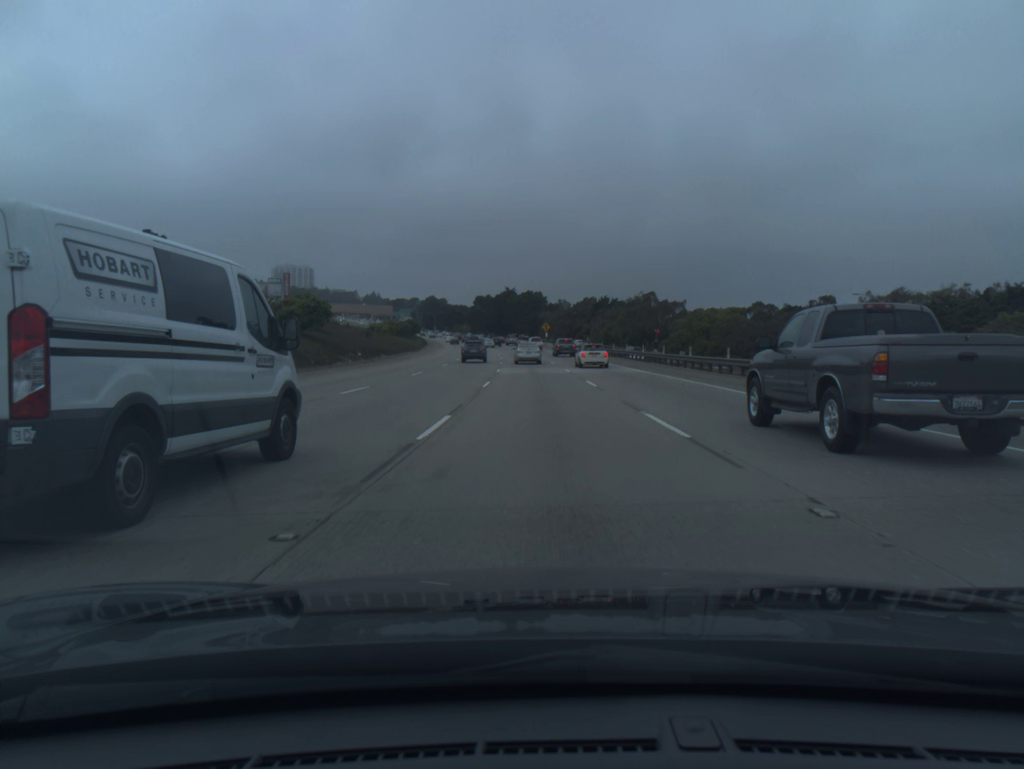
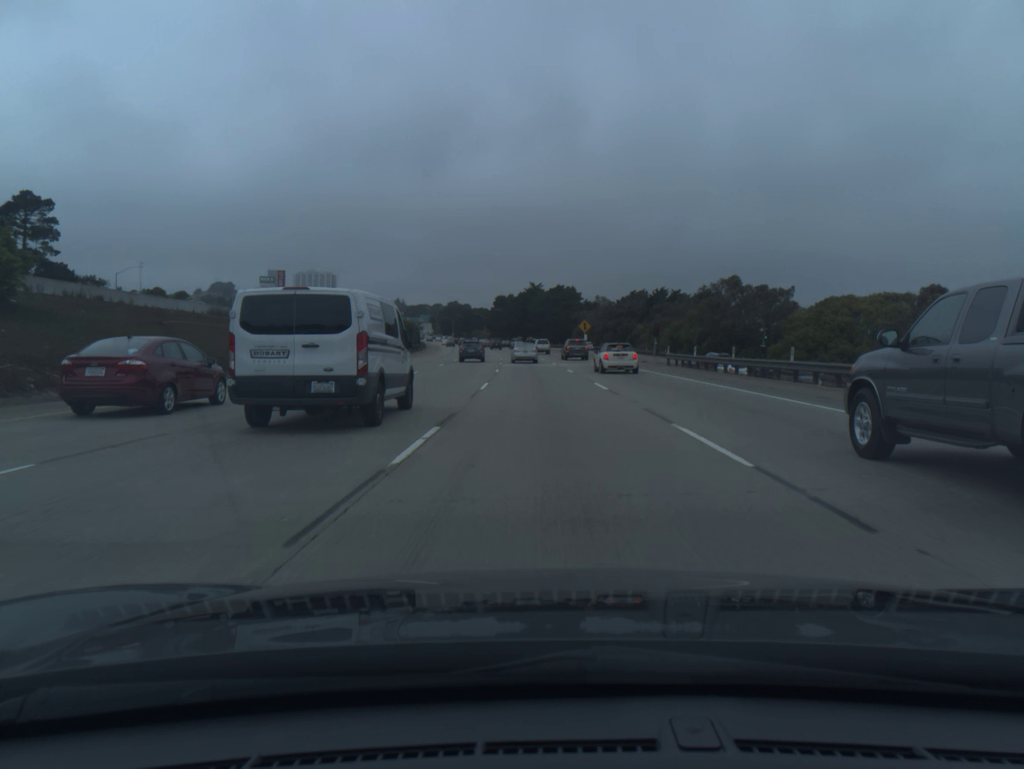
(-0.9, +46.2) m; -2°
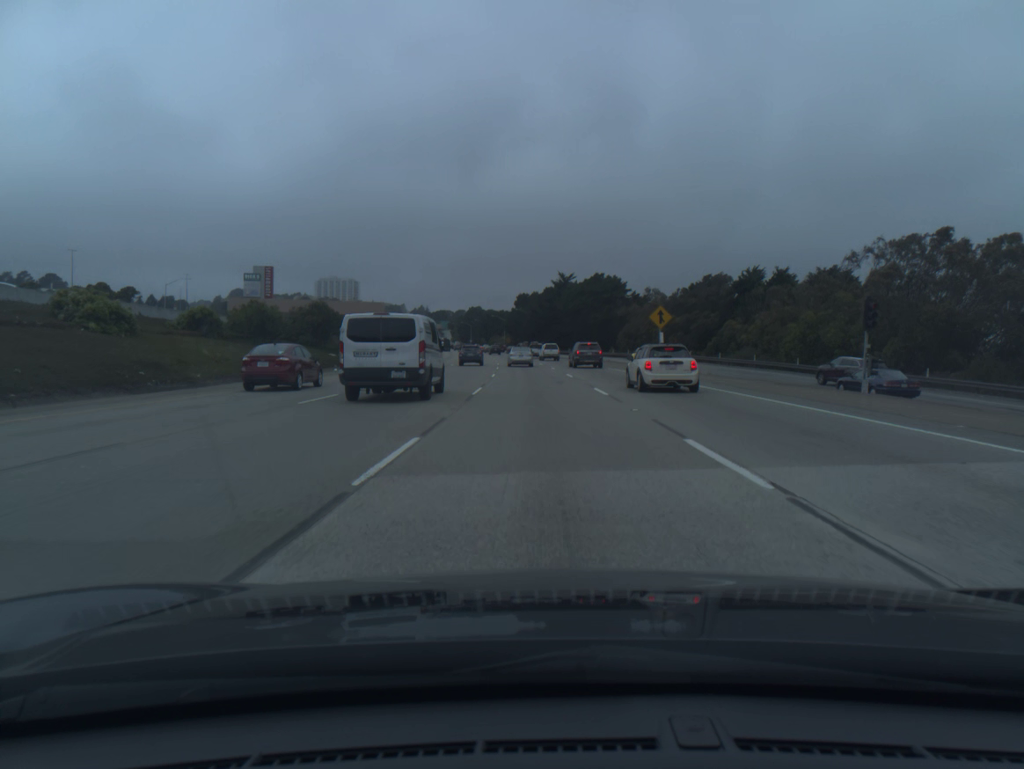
(-0.7, +45.0) m; -2°
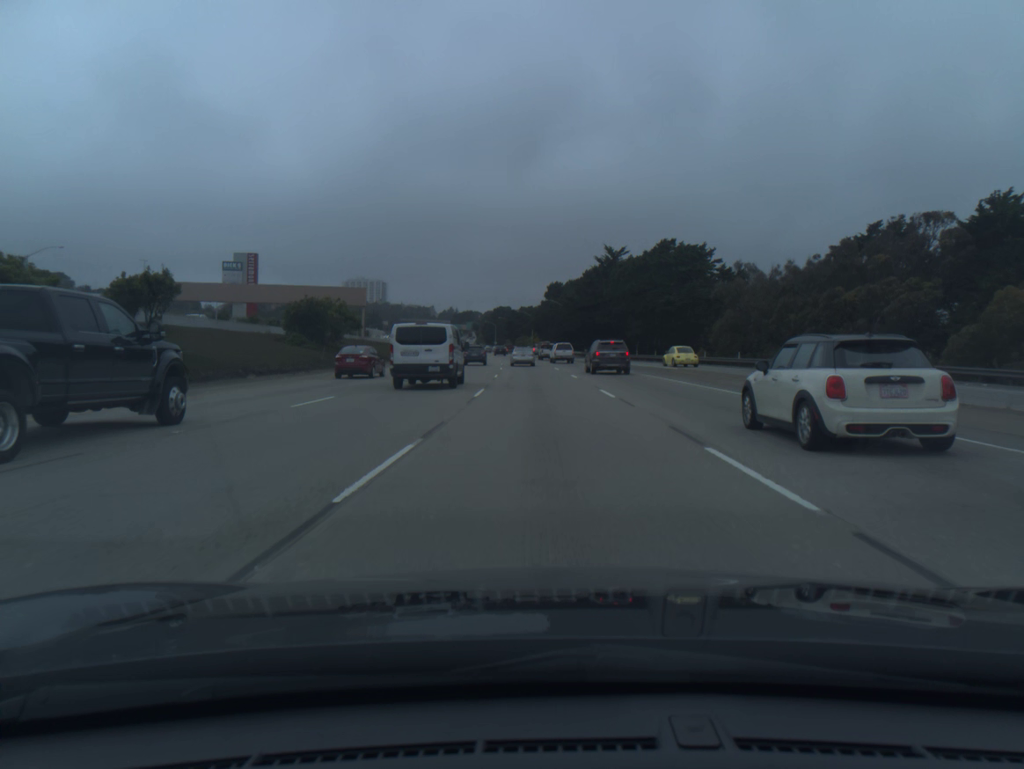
(-0.9, +44.6) m; -2°
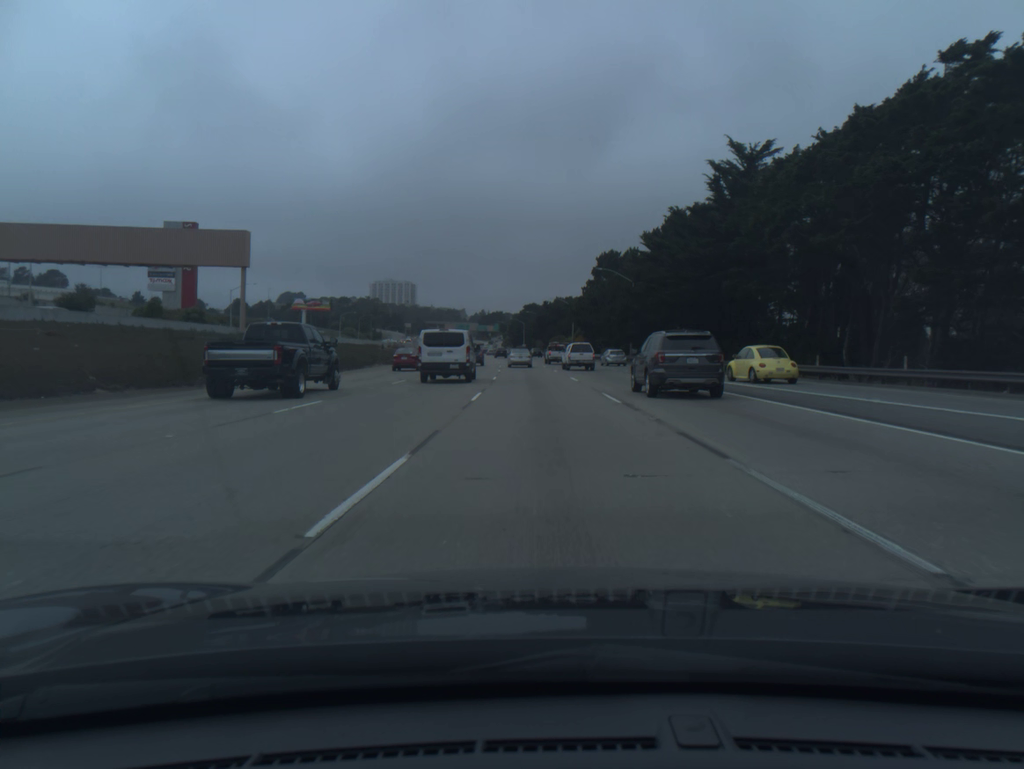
(-1.5, +59.9) m; -3°
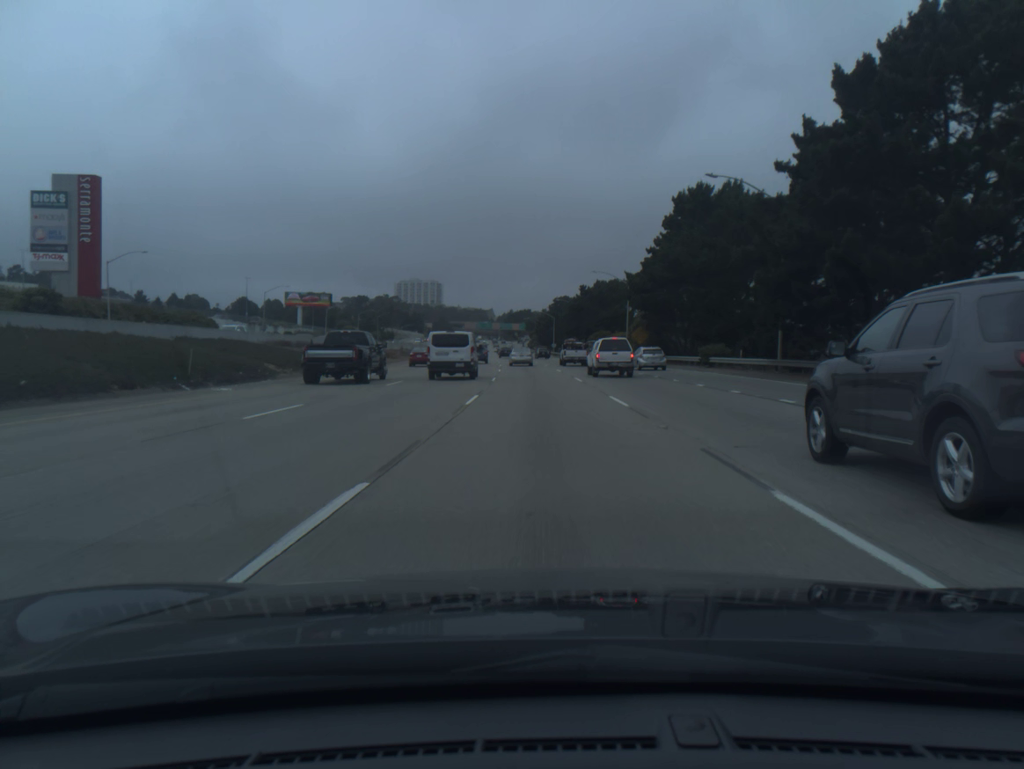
(-0.9, +45.4) m; -2°
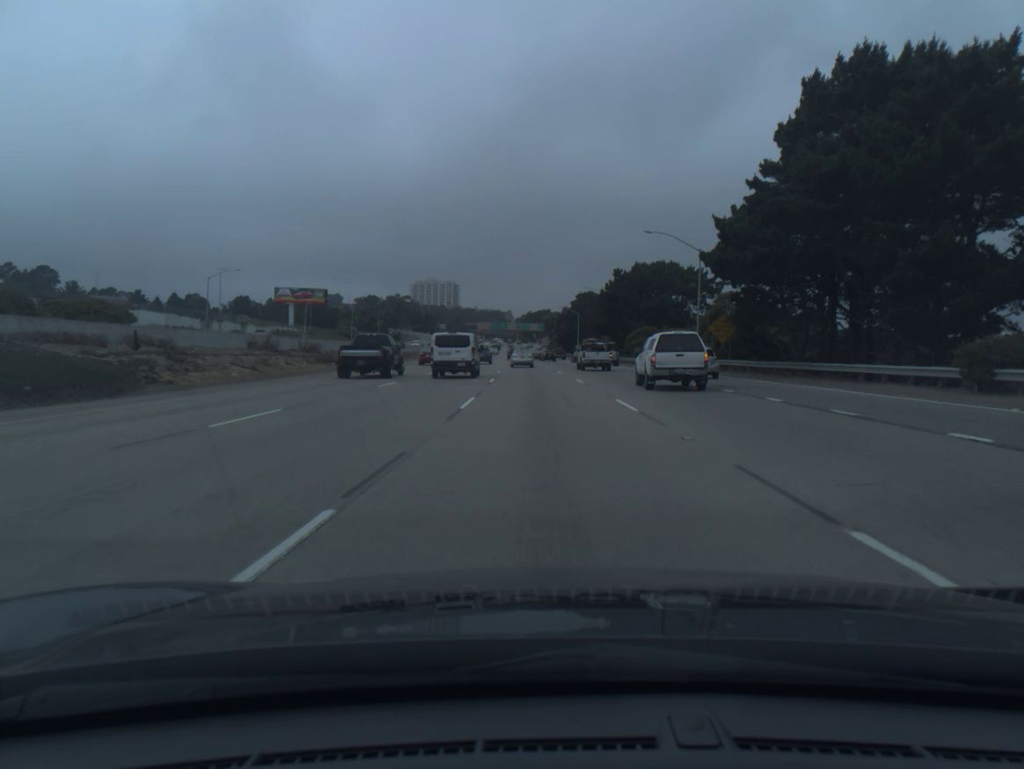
(-0.4, +30.5) m; -1°
